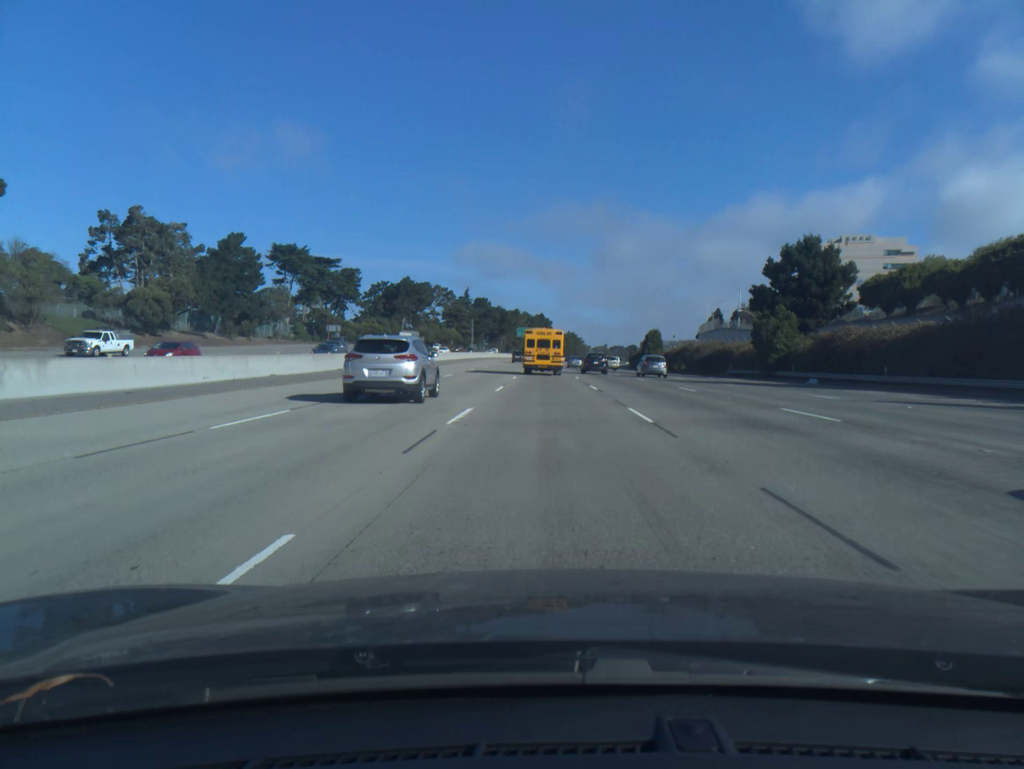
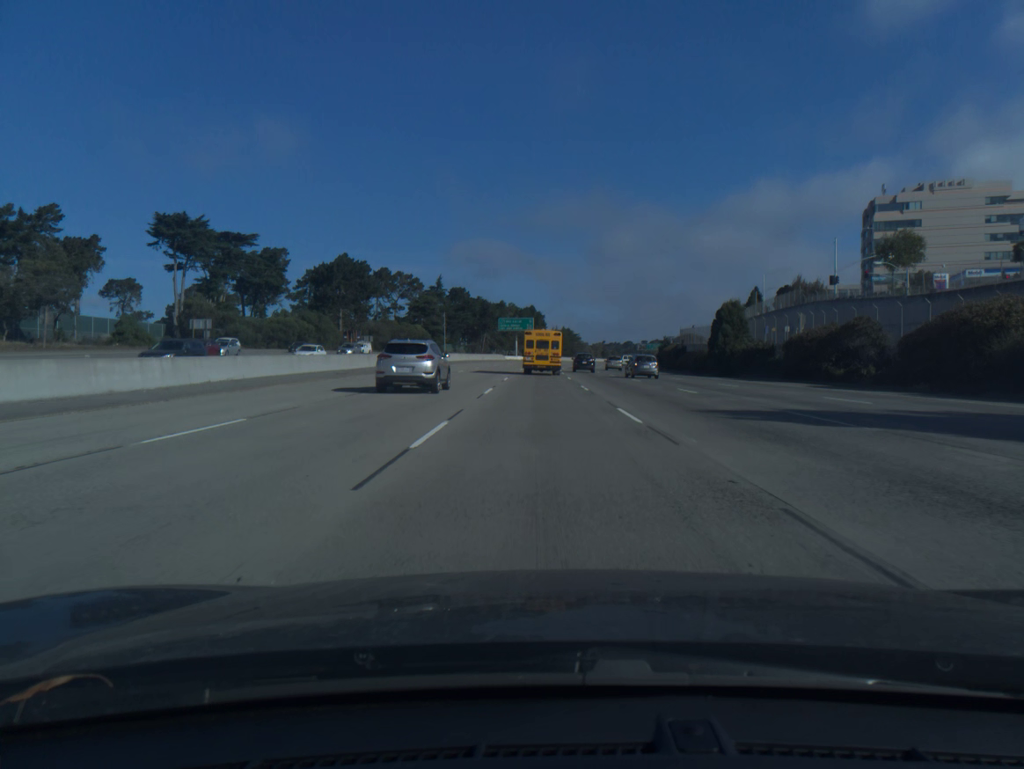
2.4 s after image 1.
(+0.3, +58.7) m; +1°
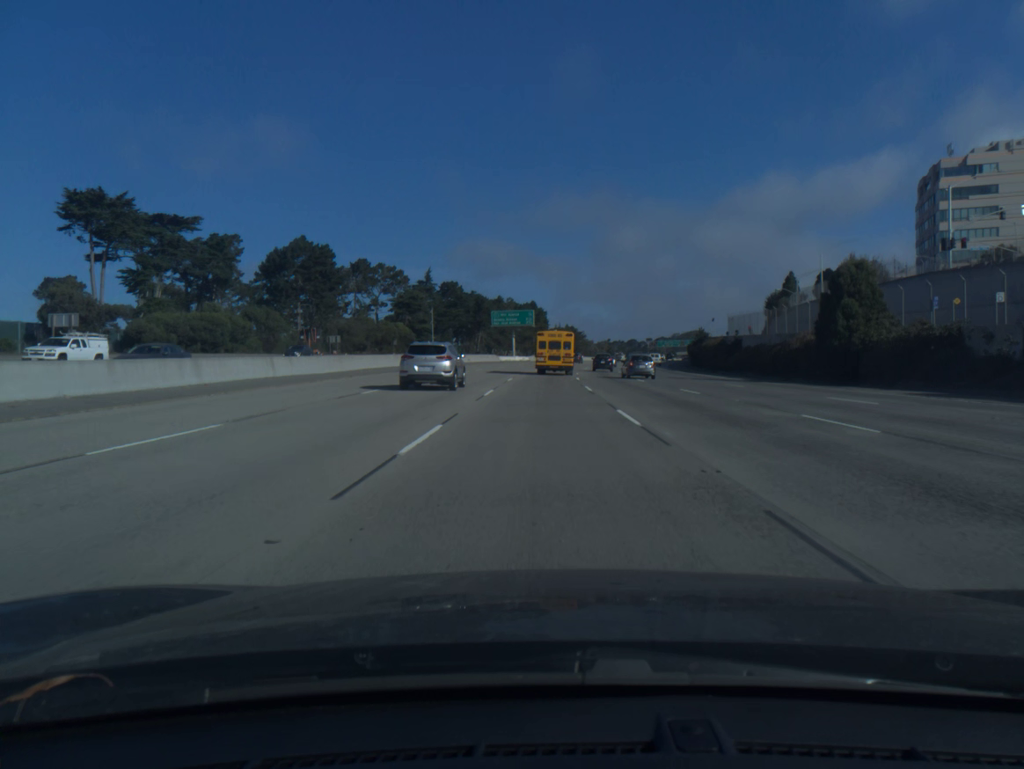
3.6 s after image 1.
(0.0, +29.3) m; 0°
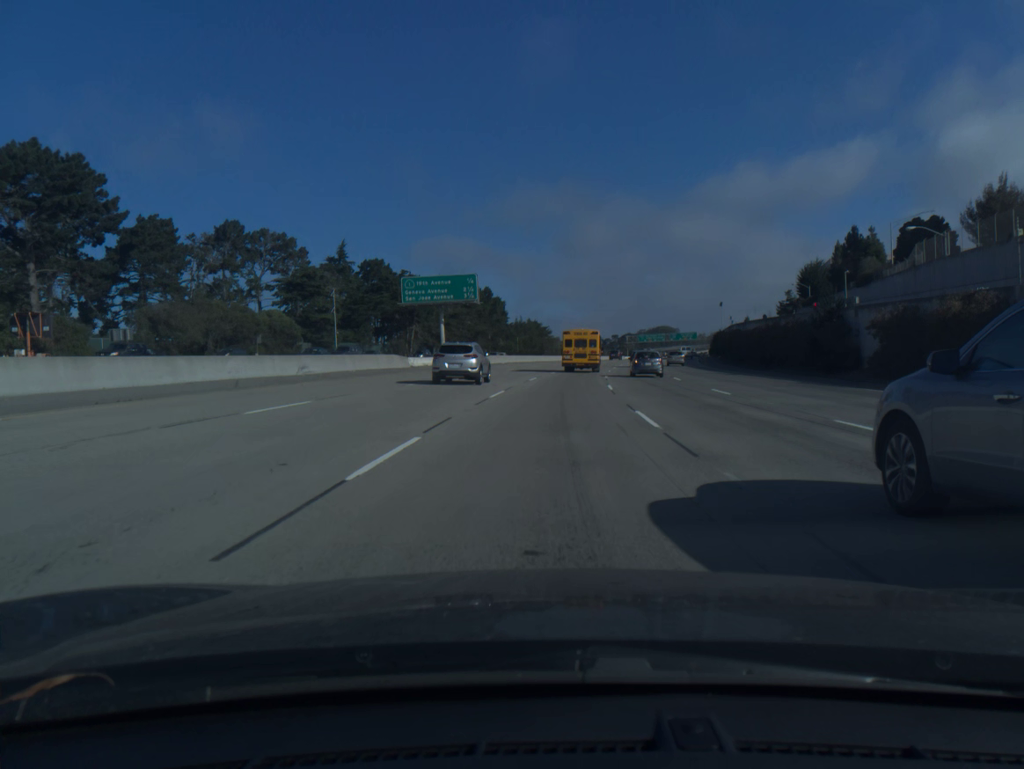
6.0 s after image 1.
(+0.9, +58.6) m; +3°
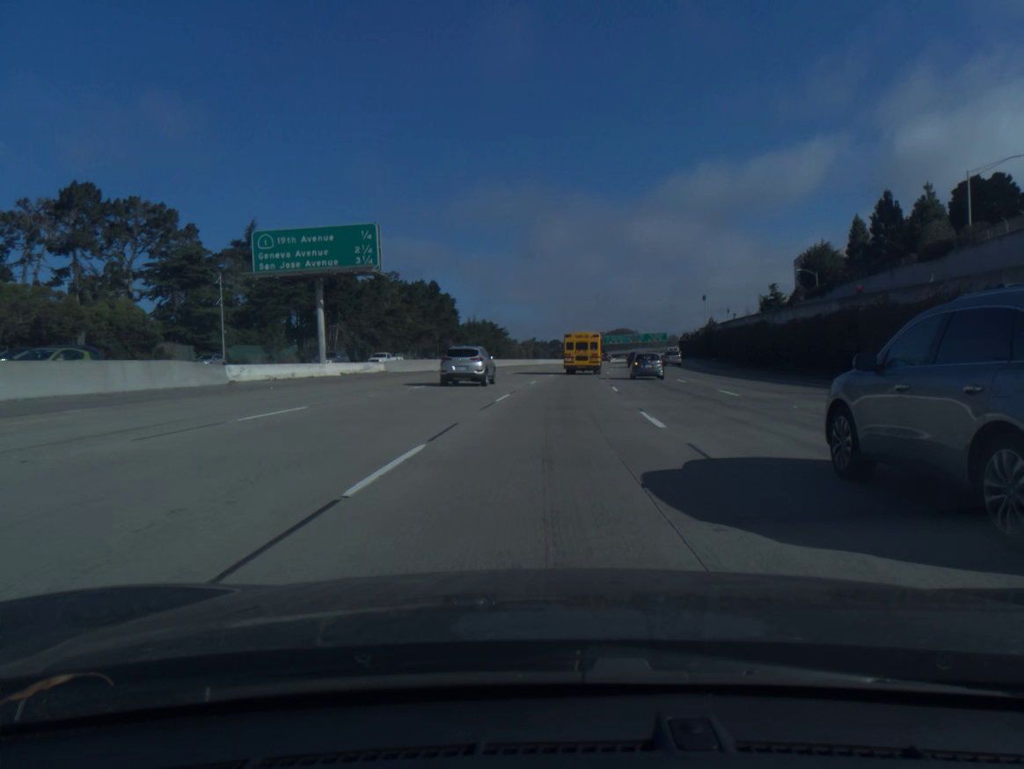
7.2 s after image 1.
(+0.8, +29.6) m; +3°
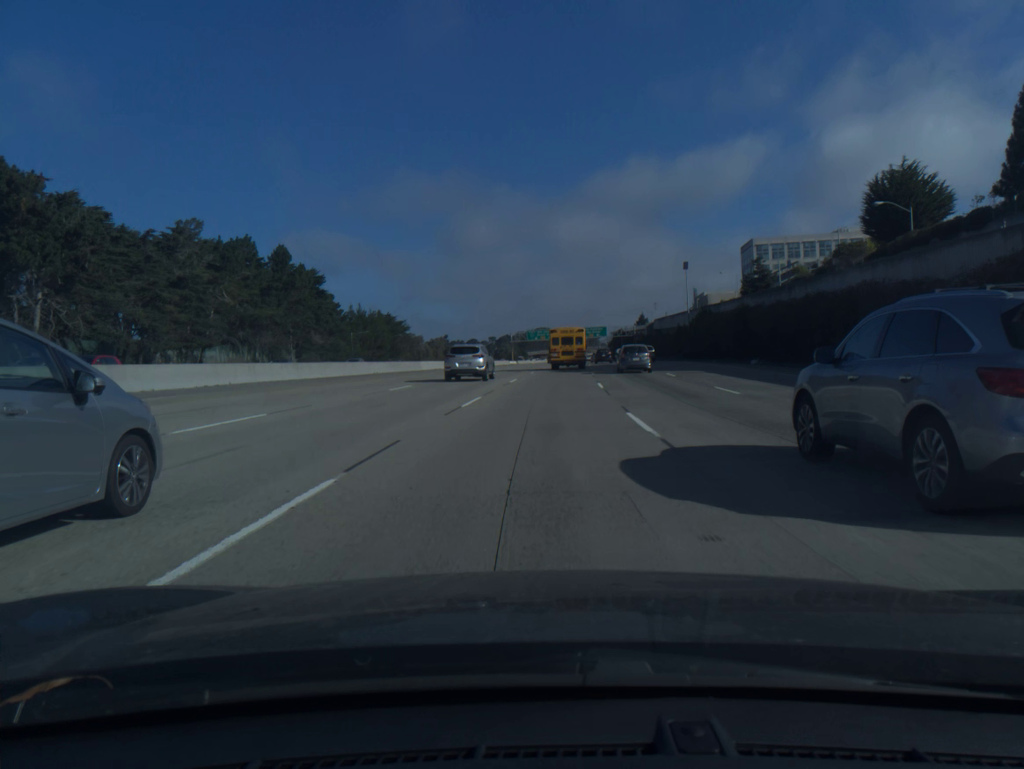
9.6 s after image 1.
(+3.4, +59.6) m; +6°
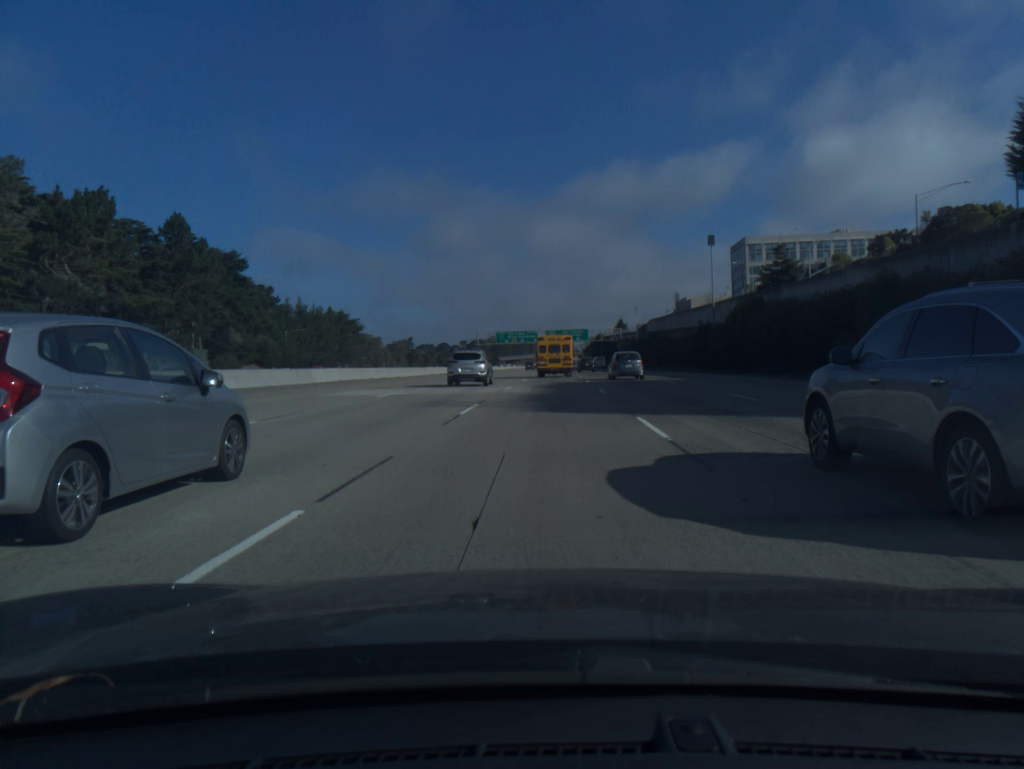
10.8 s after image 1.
(+0.5, +30.0) m; +2°
